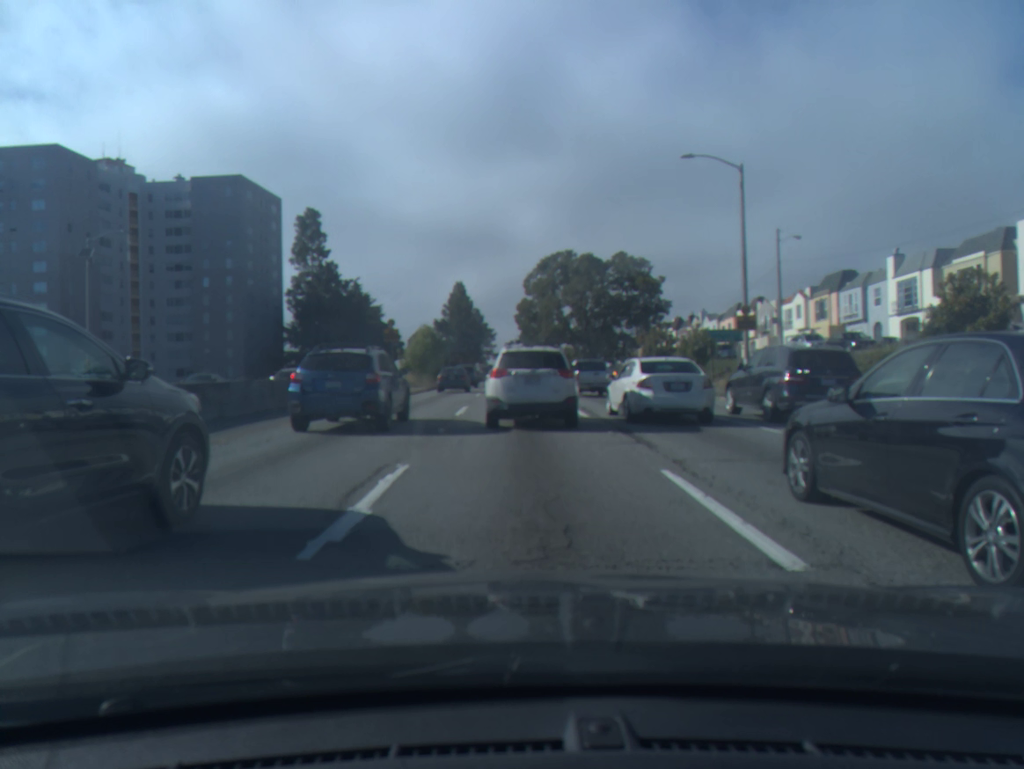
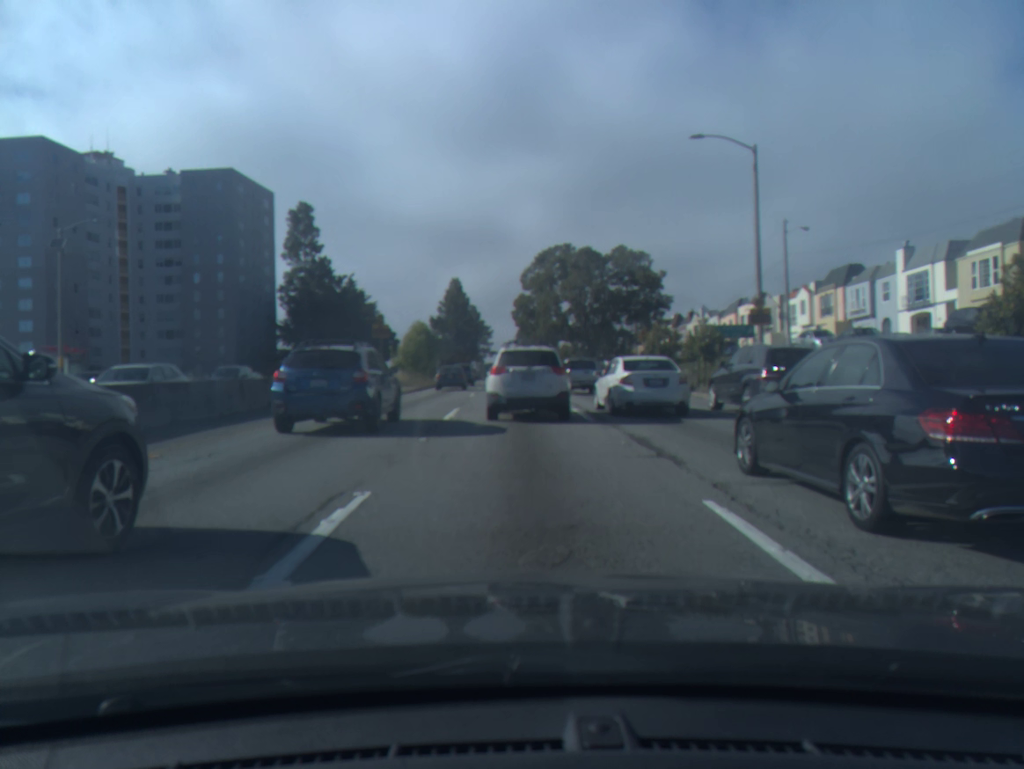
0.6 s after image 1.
(0.0, +2.2) m; +1°
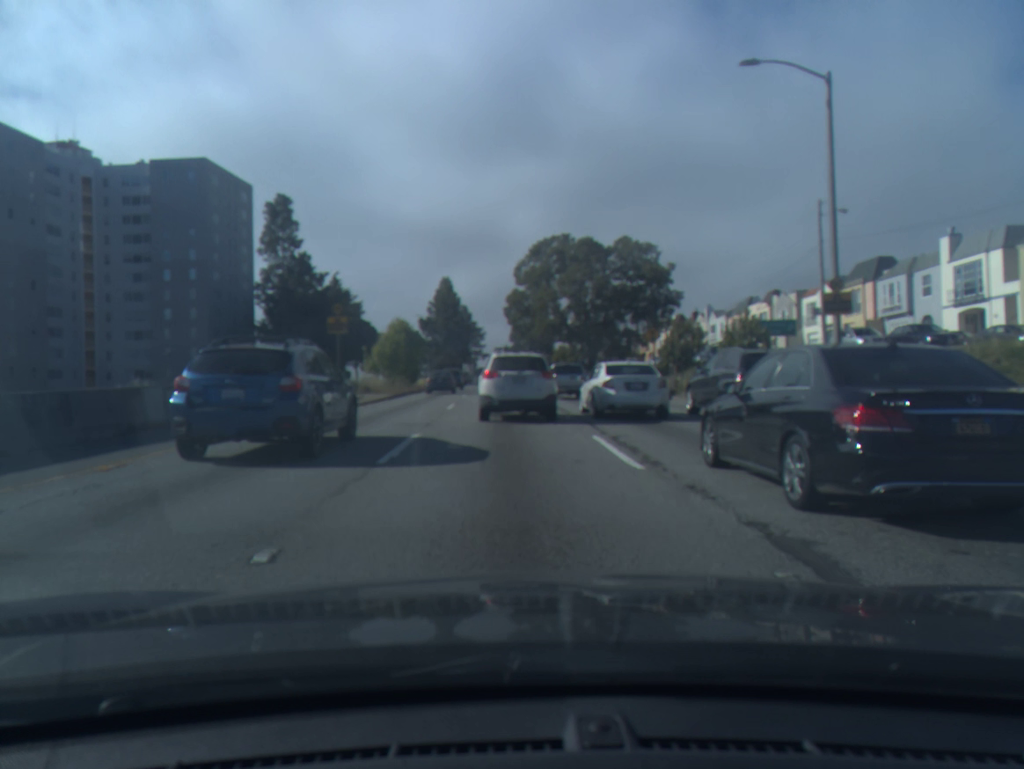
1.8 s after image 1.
(-0.1, +7.2) m; 0°
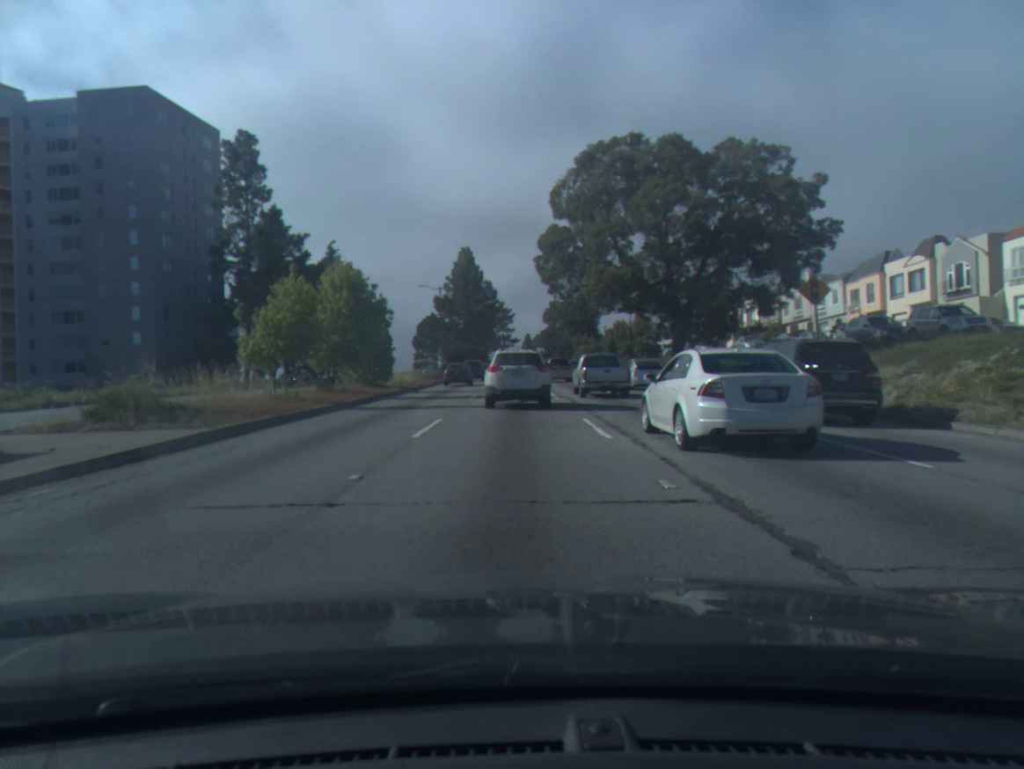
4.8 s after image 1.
(-0.5, +25.9) m; -3°
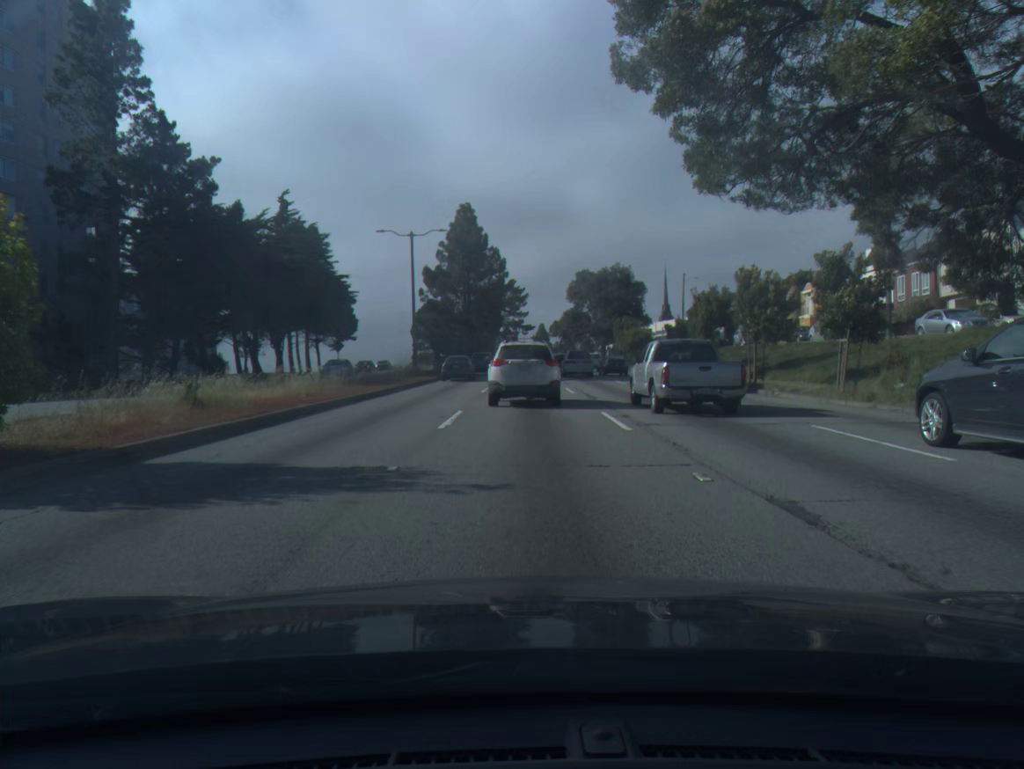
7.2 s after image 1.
(-0.4, +29.1) m; -1°
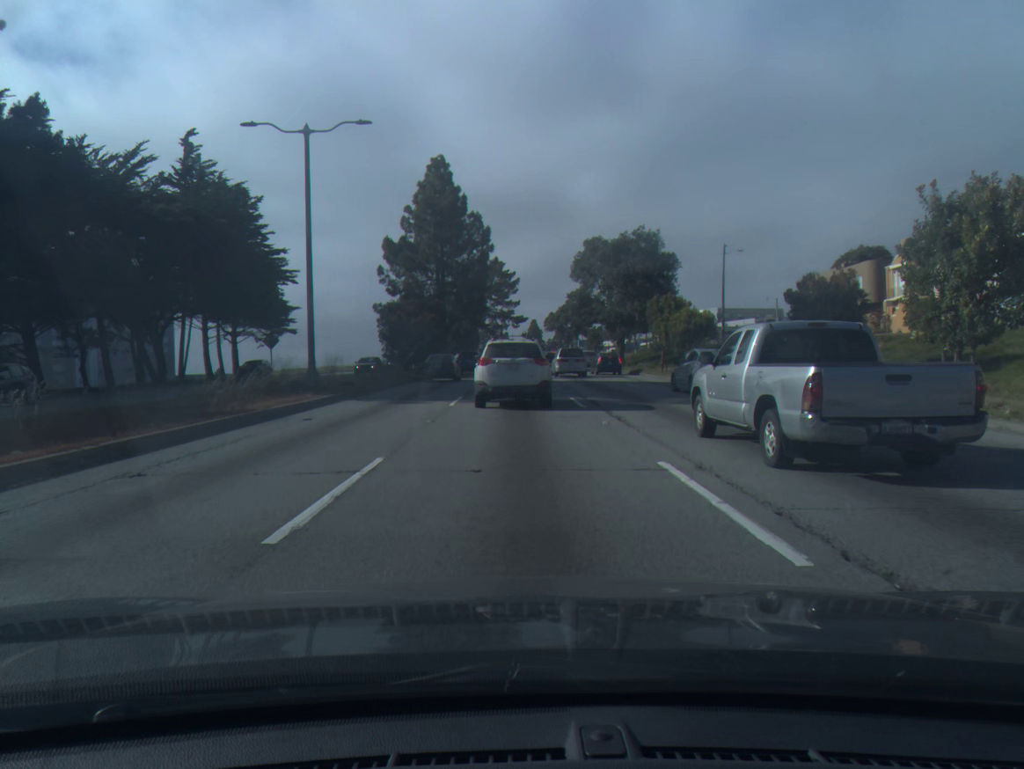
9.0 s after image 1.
(+0.2, +23.4) m; +1°
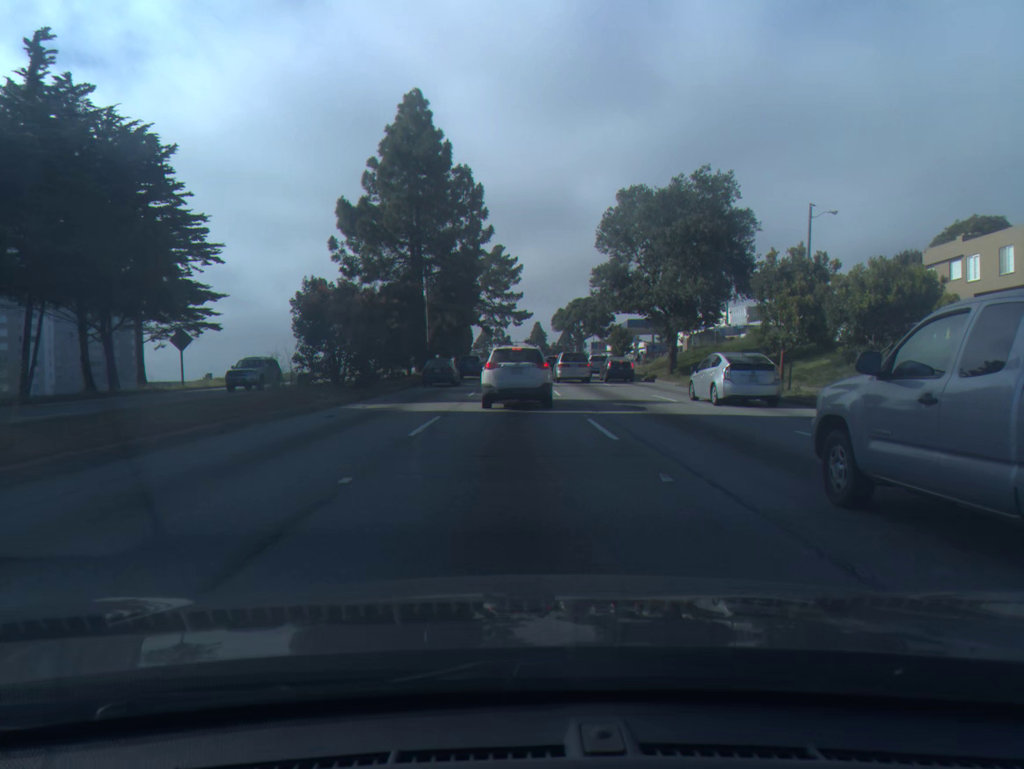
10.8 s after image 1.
(0.0, +21.4) m; 0°
